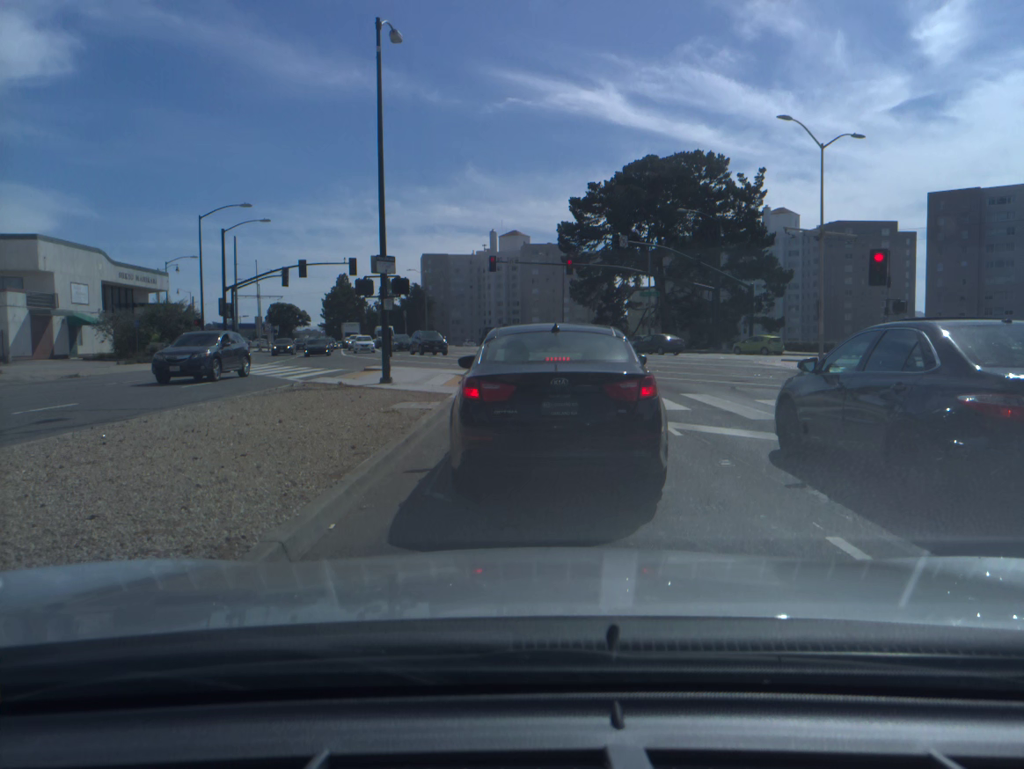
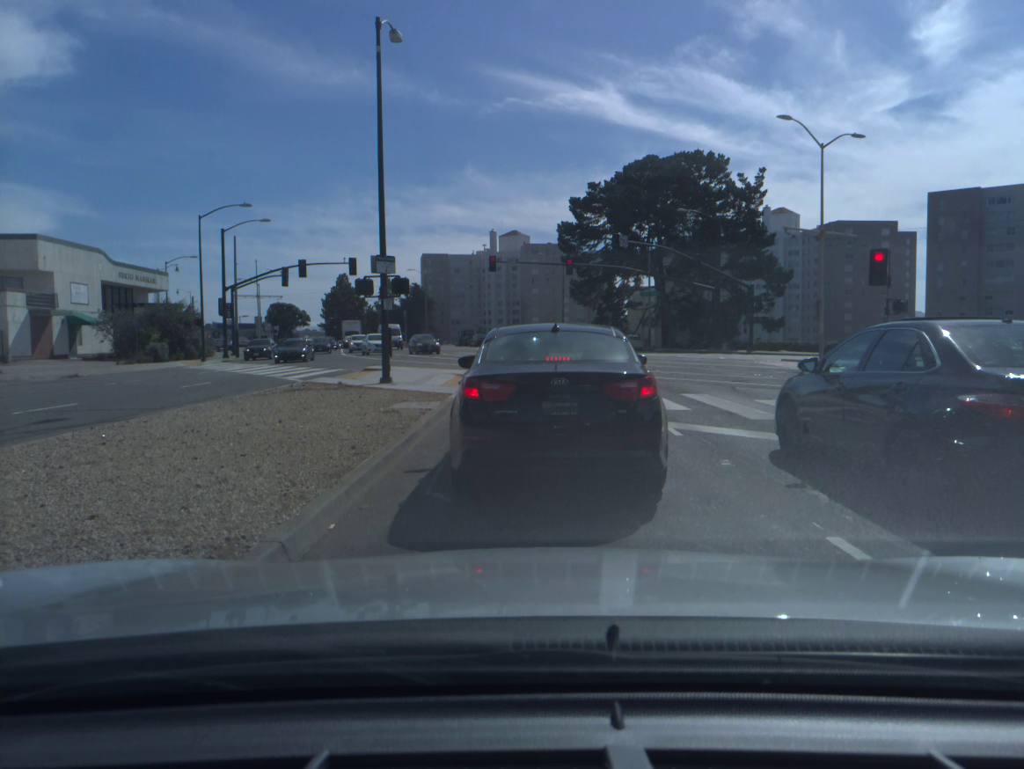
(0.0, 0.0) m; 0°
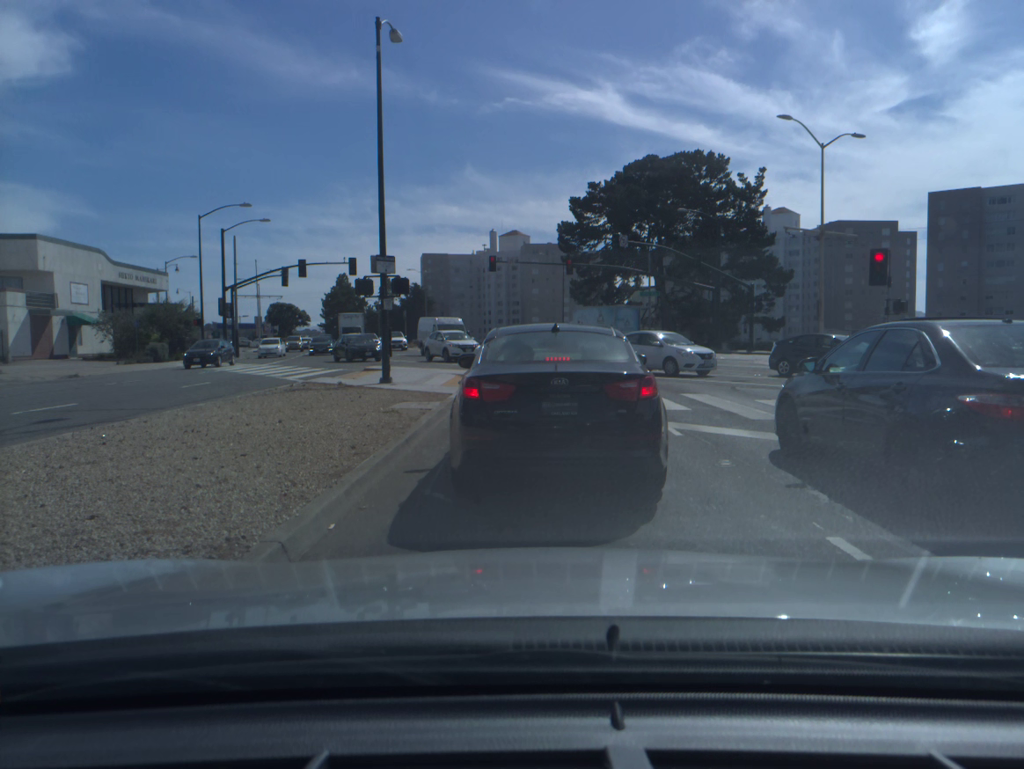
(0.0, 0.0) m; 0°
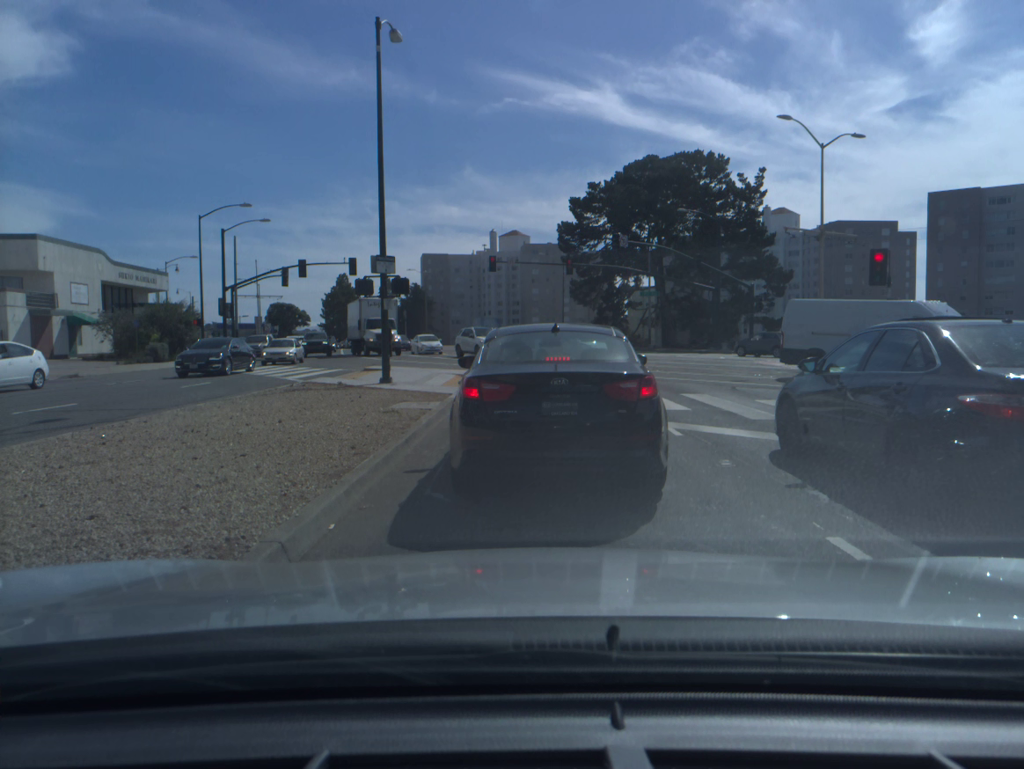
(0.0, 0.0) m; 0°
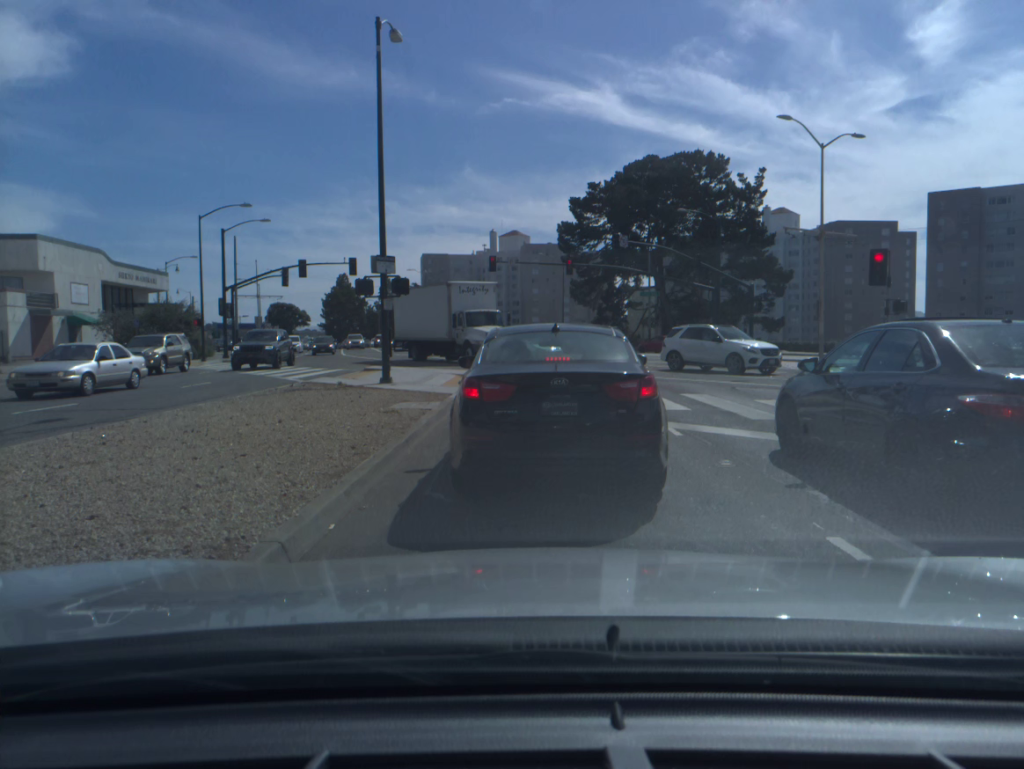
(0.0, 0.0) m; 0°
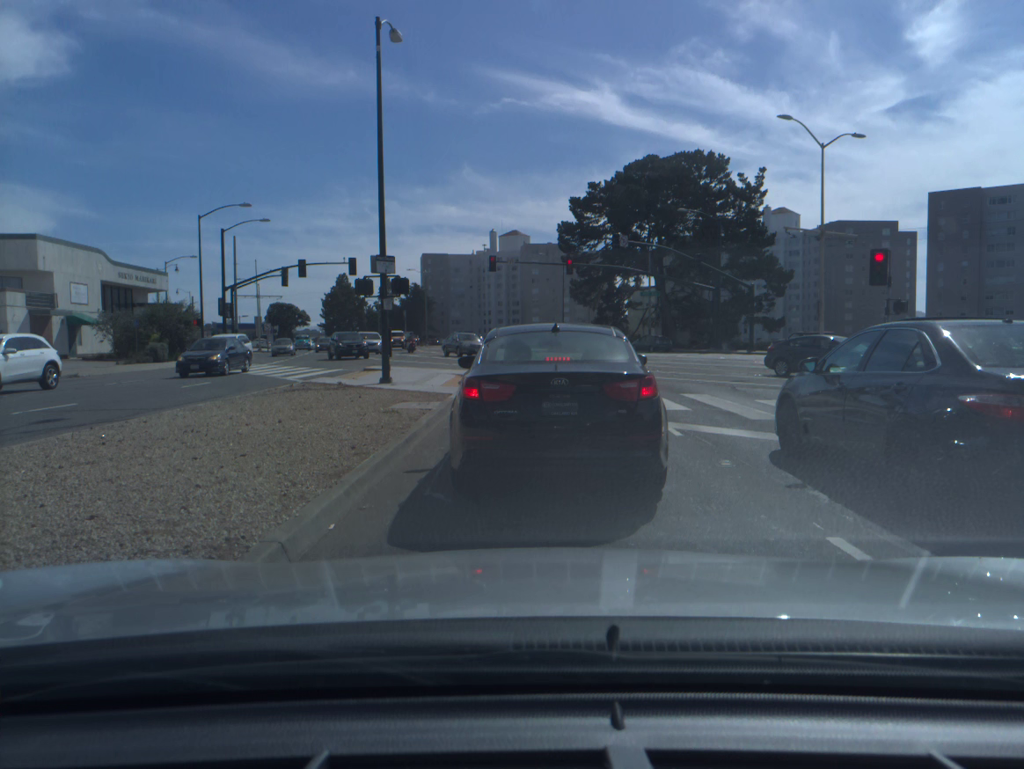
(0.0, 0.0) m; 0°
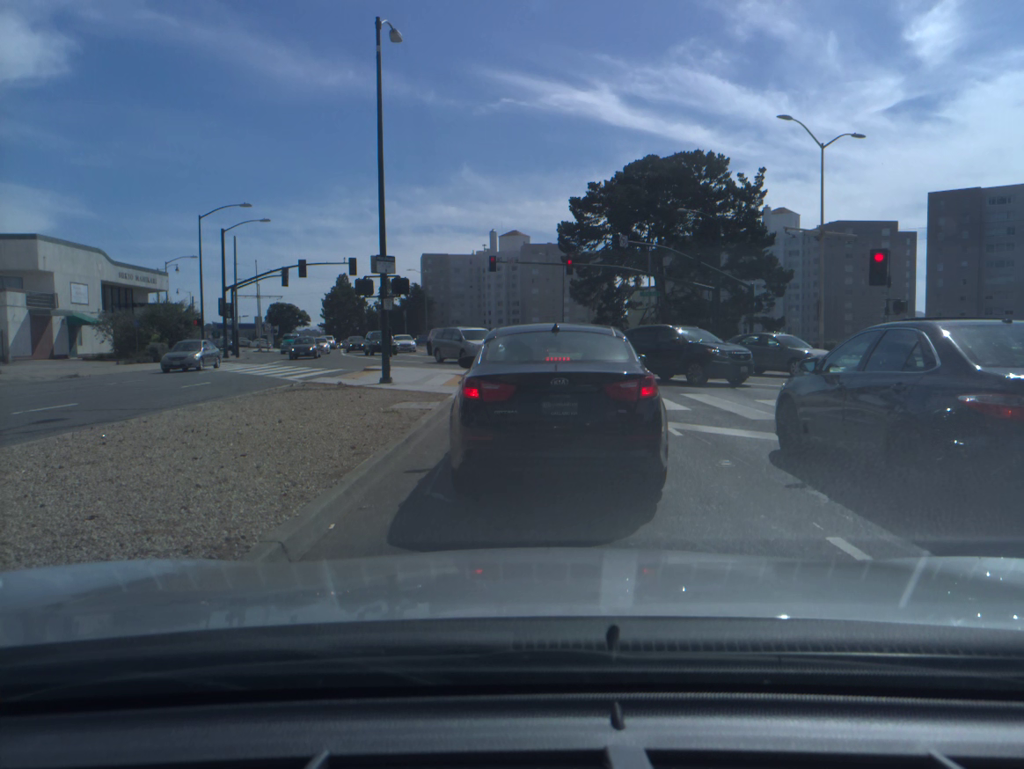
(0.0, 0.0) m; 0°
